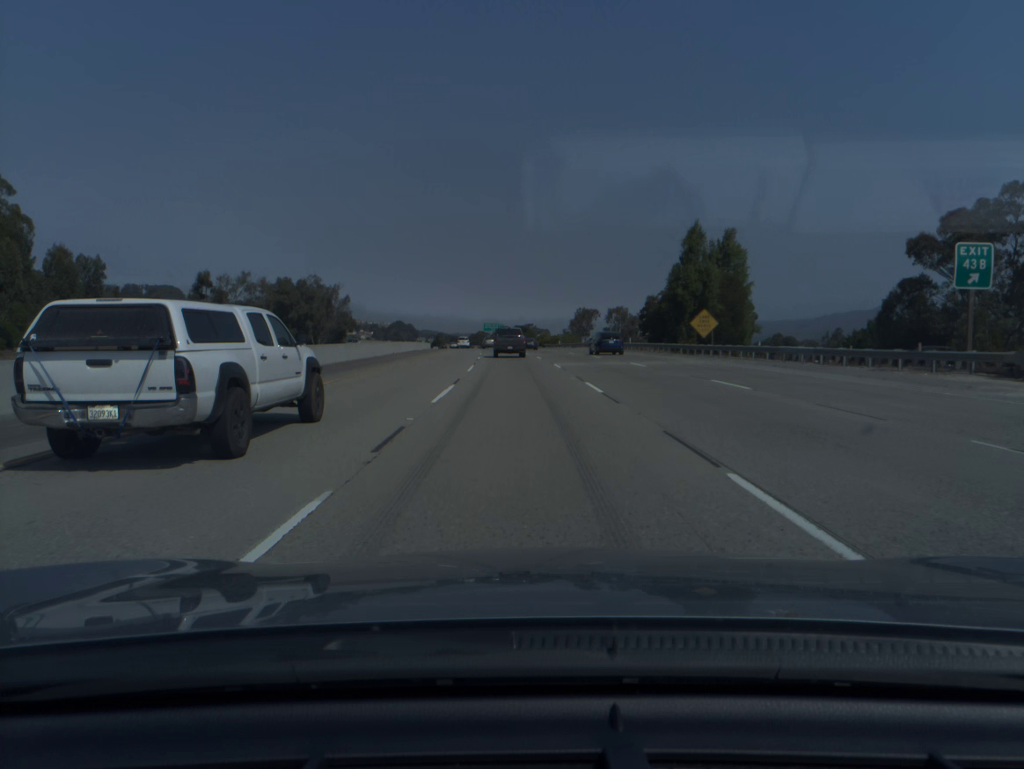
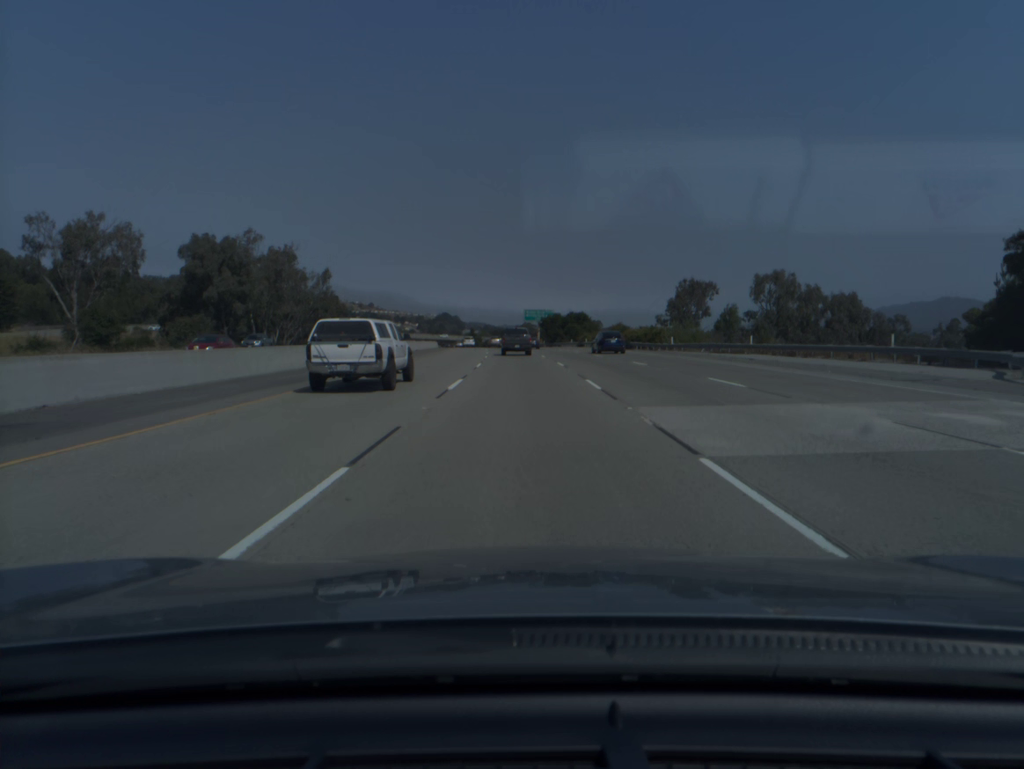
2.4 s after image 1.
(-2.2, +71.7) m; -3°
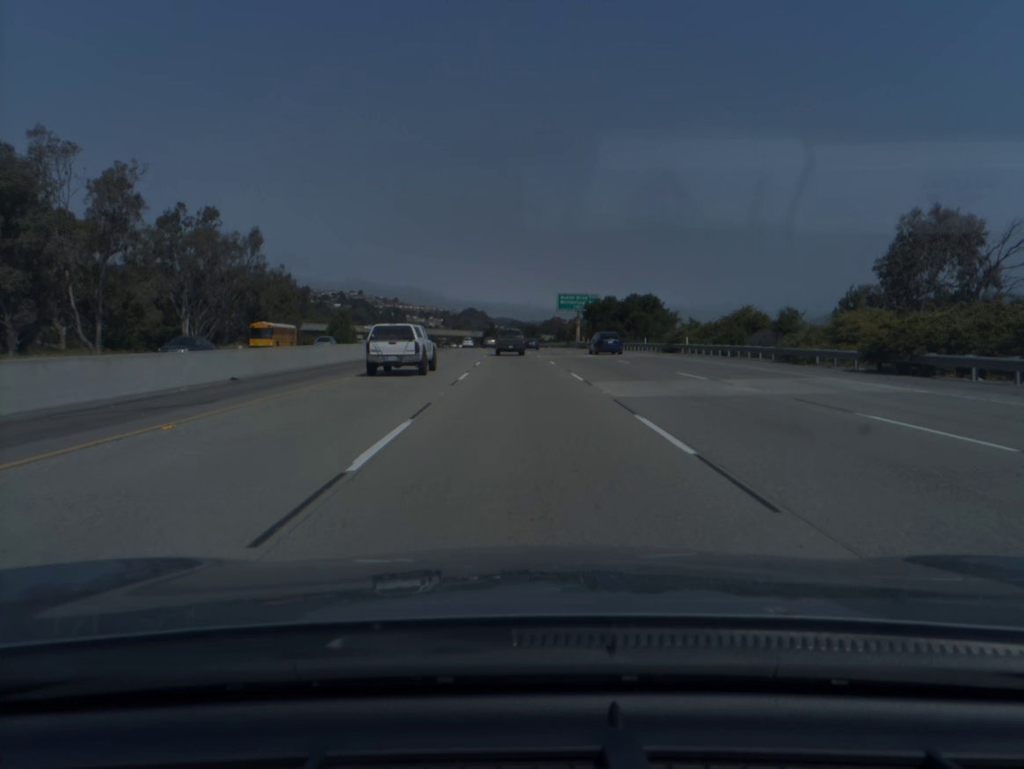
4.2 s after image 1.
(-0.9, +54.1) m; -2°
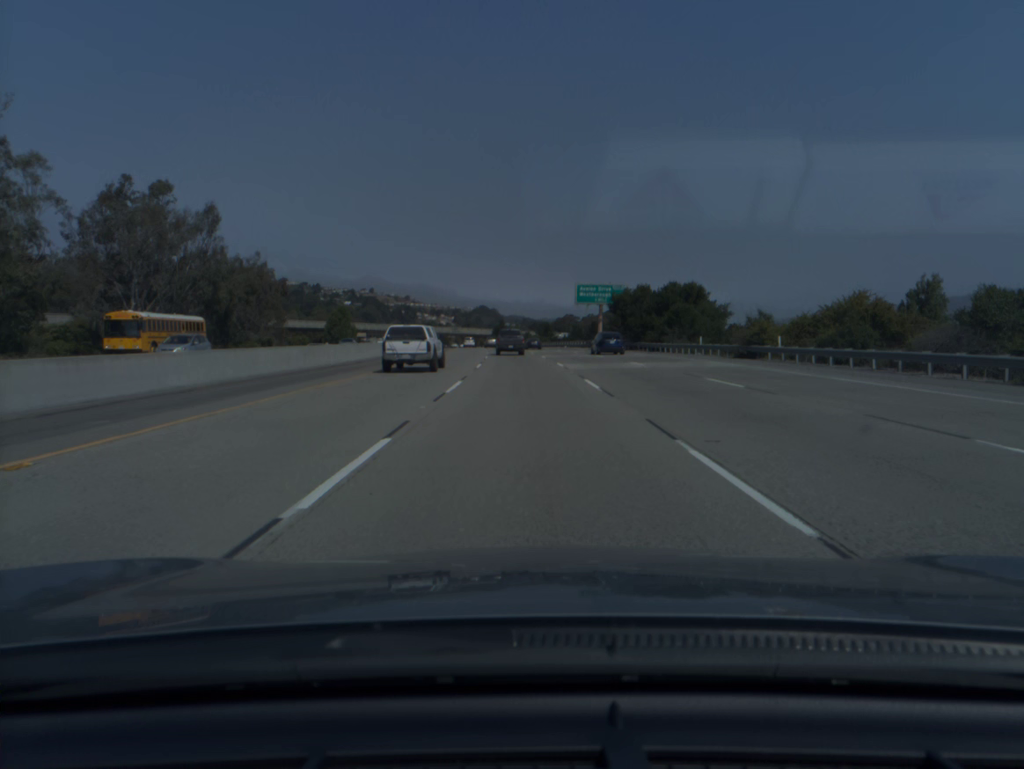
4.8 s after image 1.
(-0.1, +18.2) m; -1°
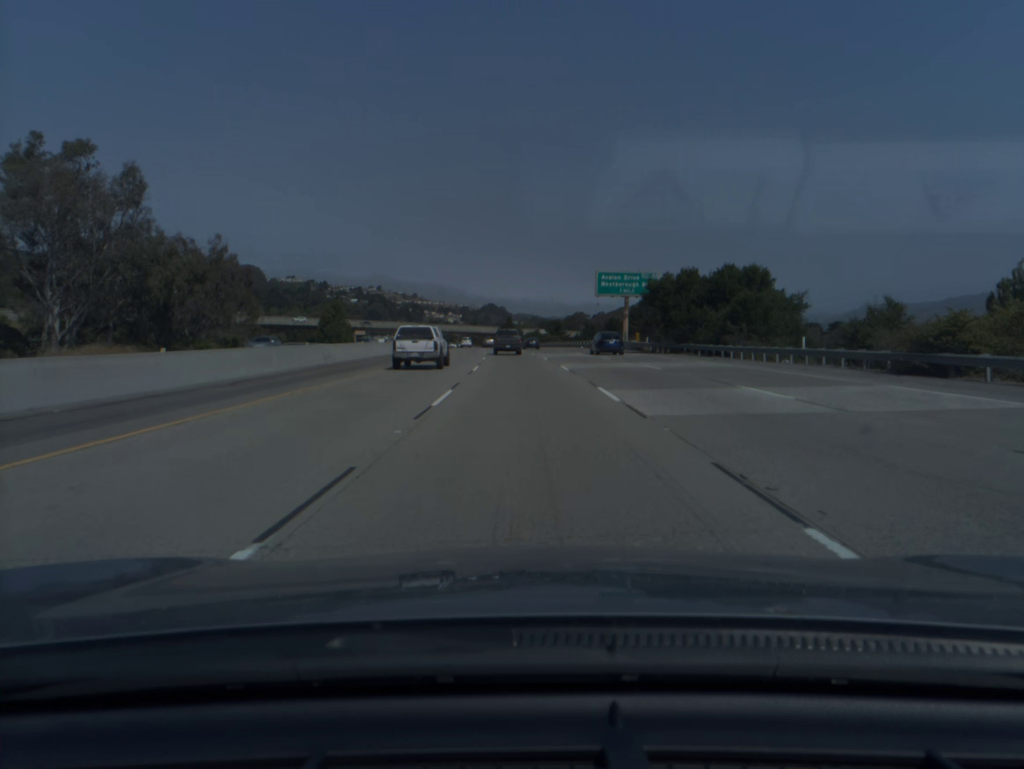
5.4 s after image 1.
(-0.1, +18.2) m; -1°
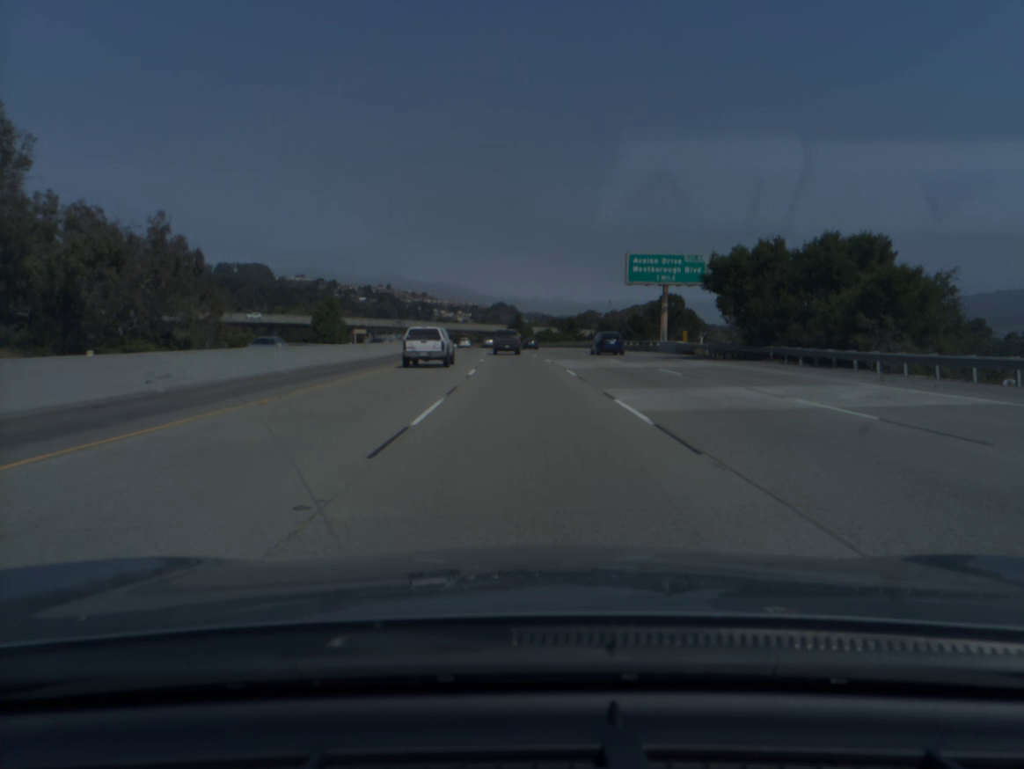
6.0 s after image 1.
(-0.1, +18.2) m; -1°
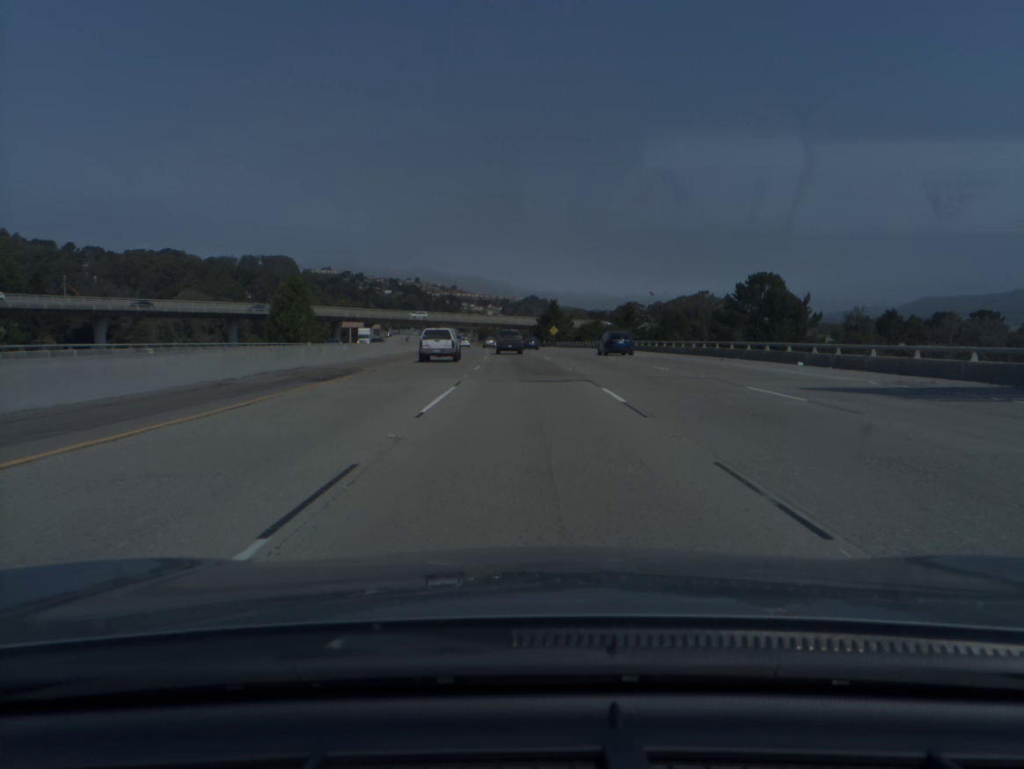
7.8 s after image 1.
(-1.1, +55.0) m; -2°
